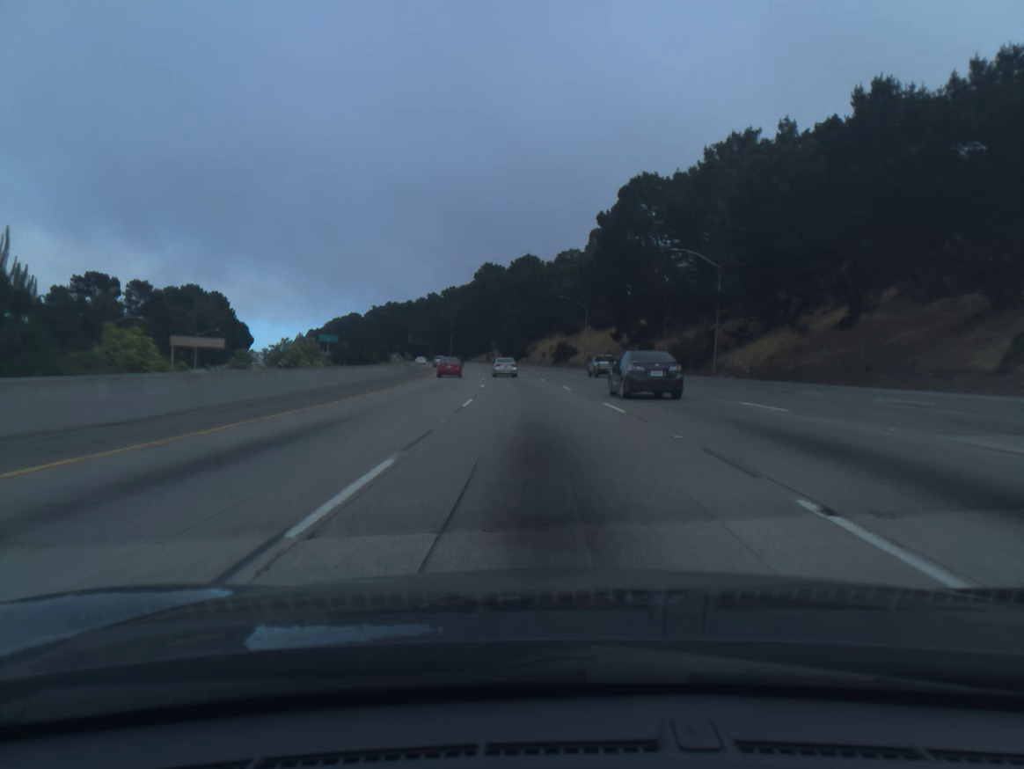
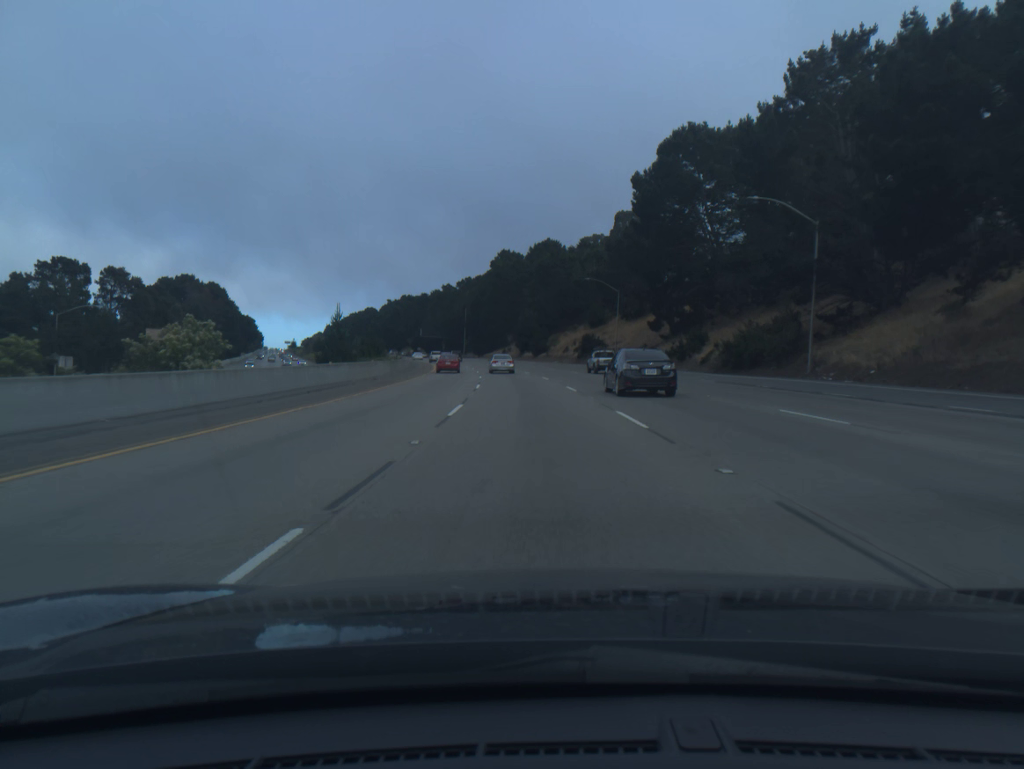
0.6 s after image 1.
(-0.2, +17.9) m; -1°
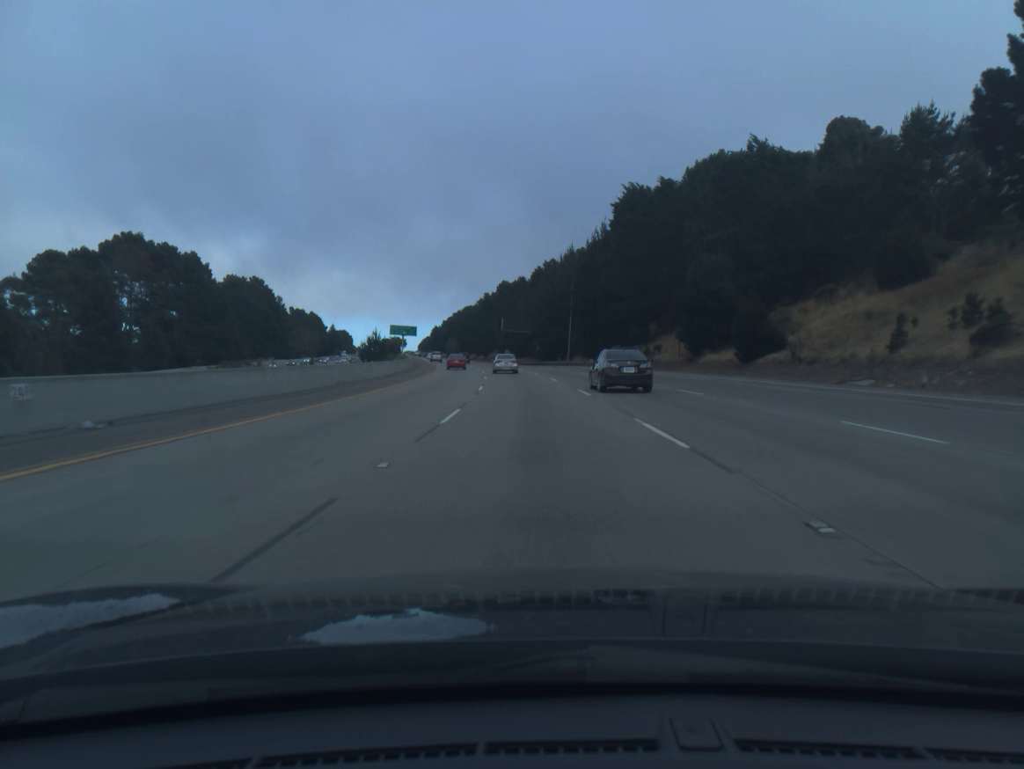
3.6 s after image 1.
(-6.7, +89.8) m; -9°
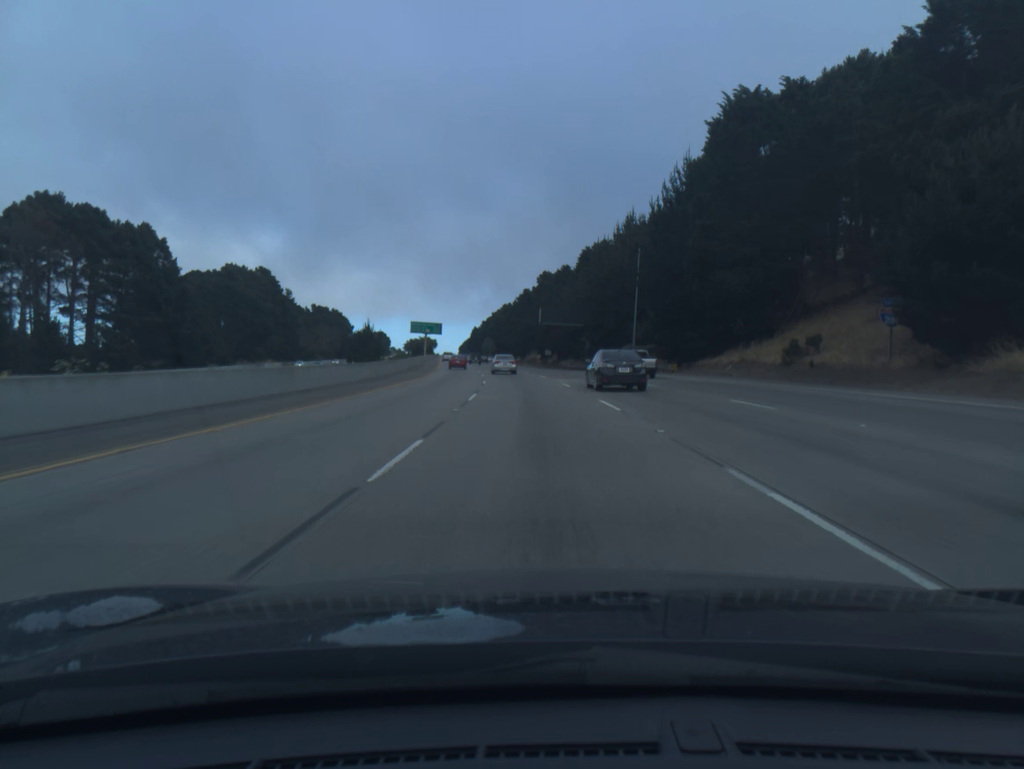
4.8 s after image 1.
(-1.0, +36.2) m; -3°
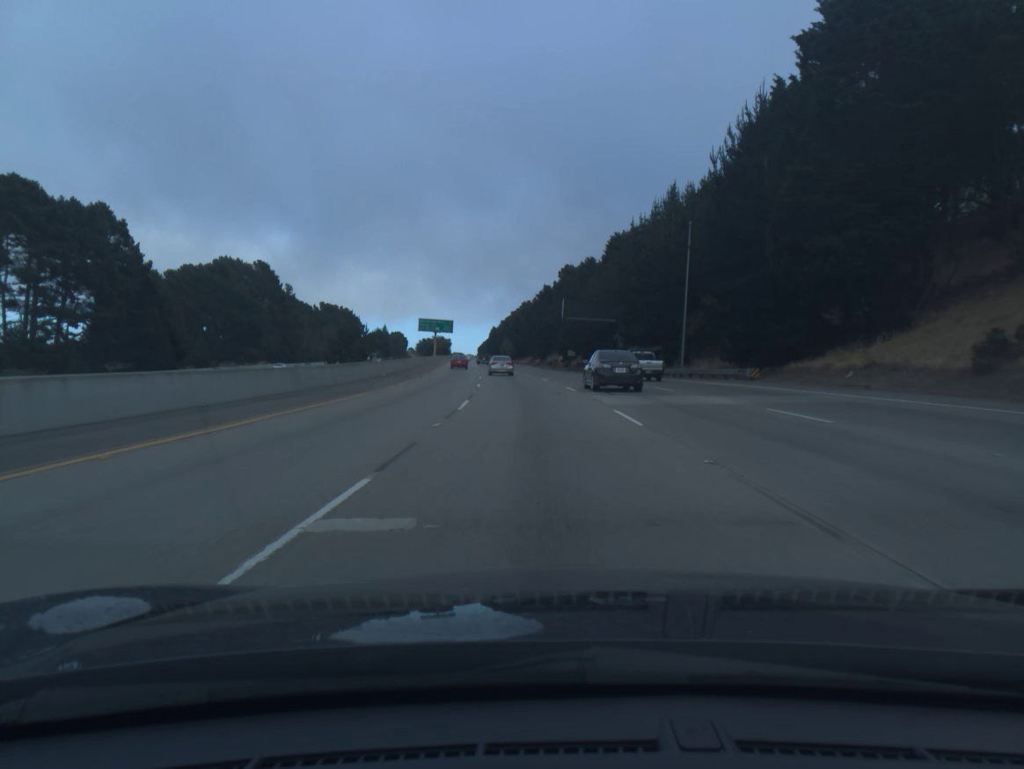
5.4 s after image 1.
(-0.2, +18.1) m; -2°
